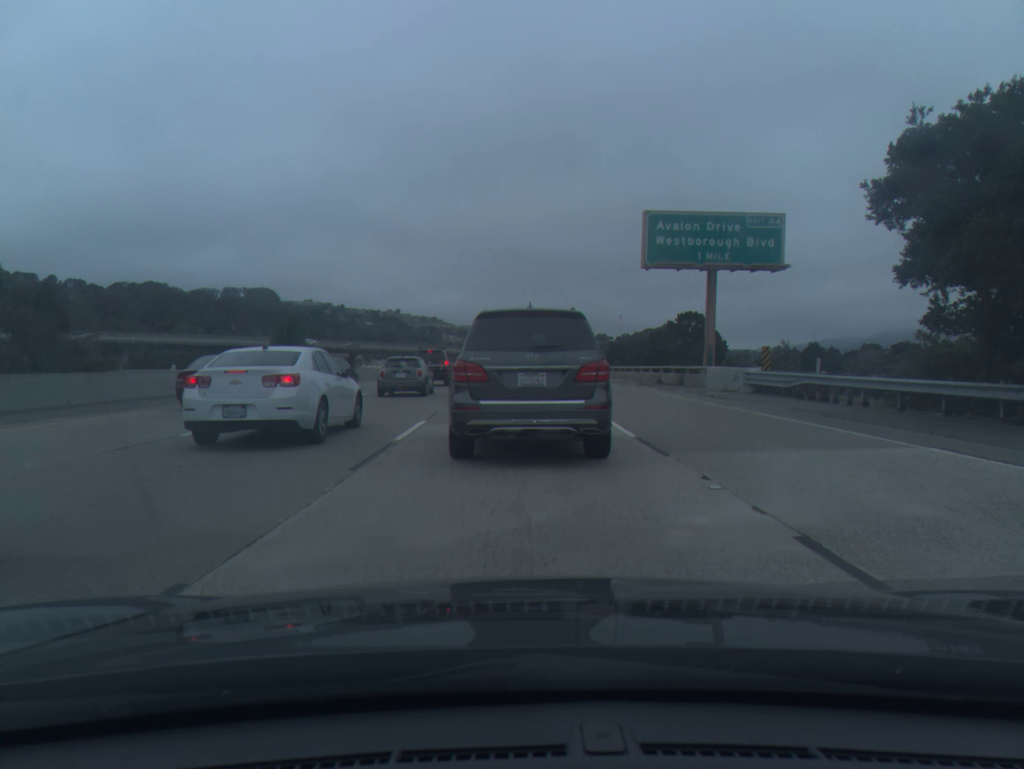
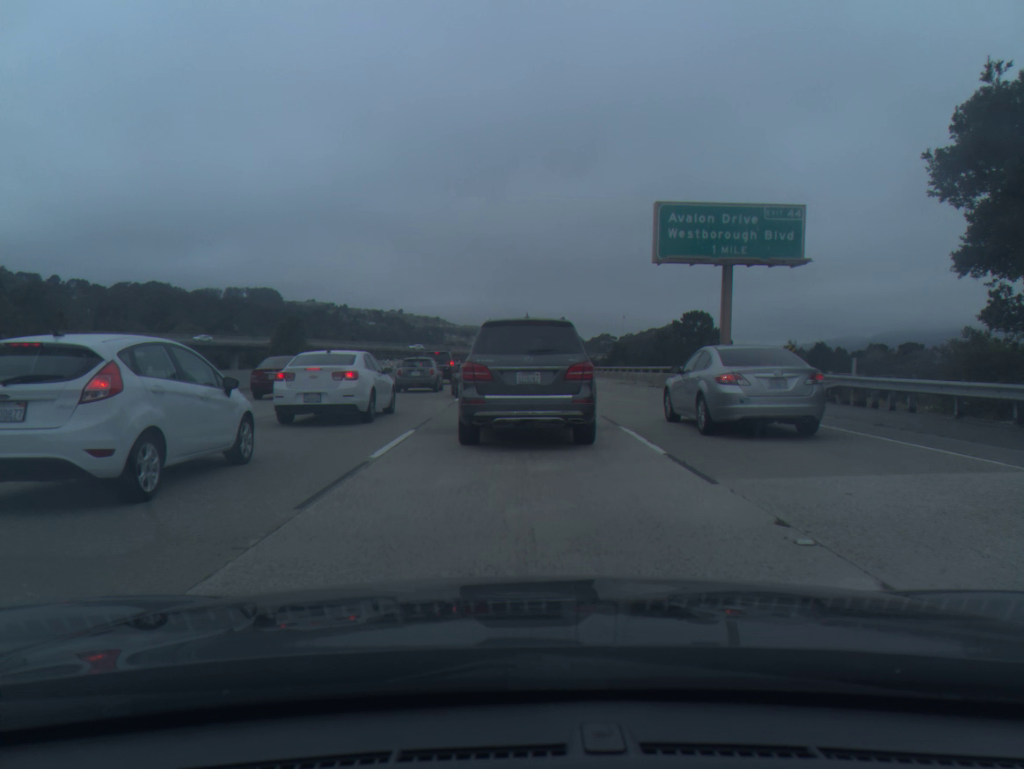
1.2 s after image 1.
(0.0, +2.2) m; -1°
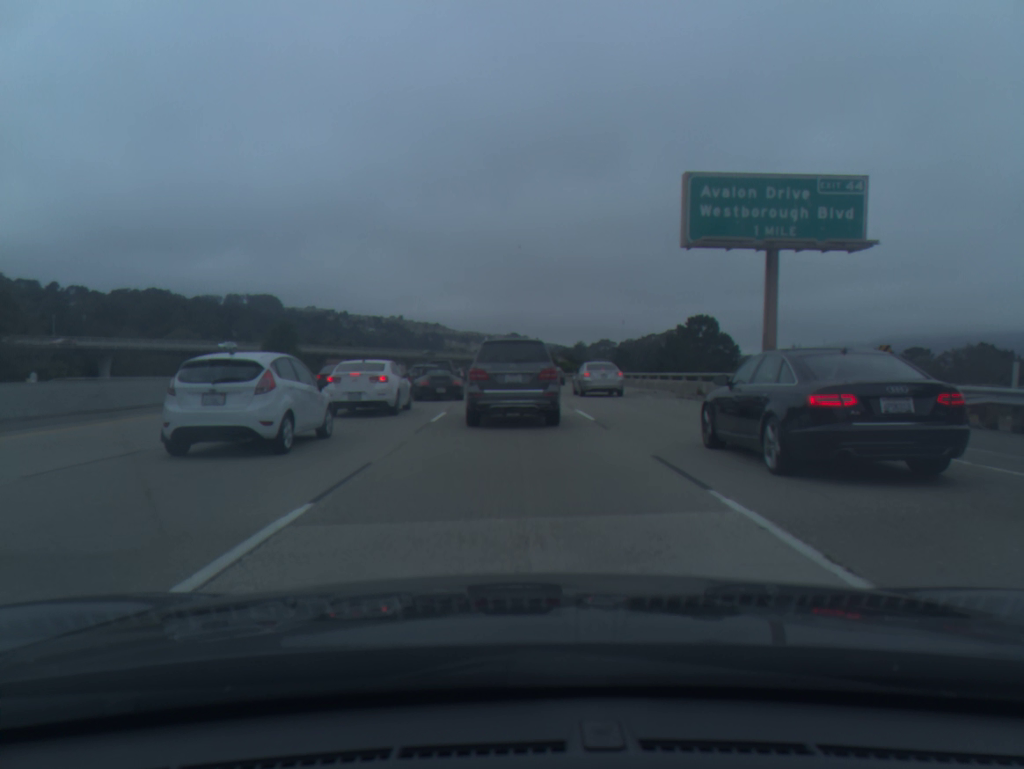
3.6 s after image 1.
(0.0, +6.8) m; 0°
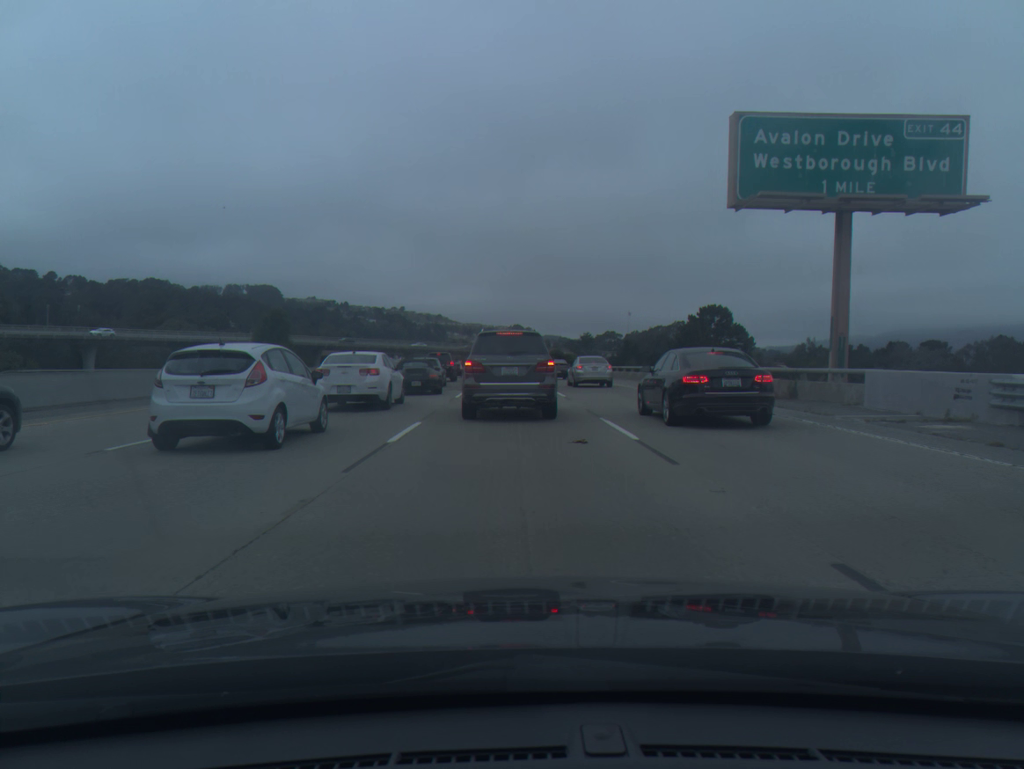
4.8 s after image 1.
(0.0, +5.9) m; 0°
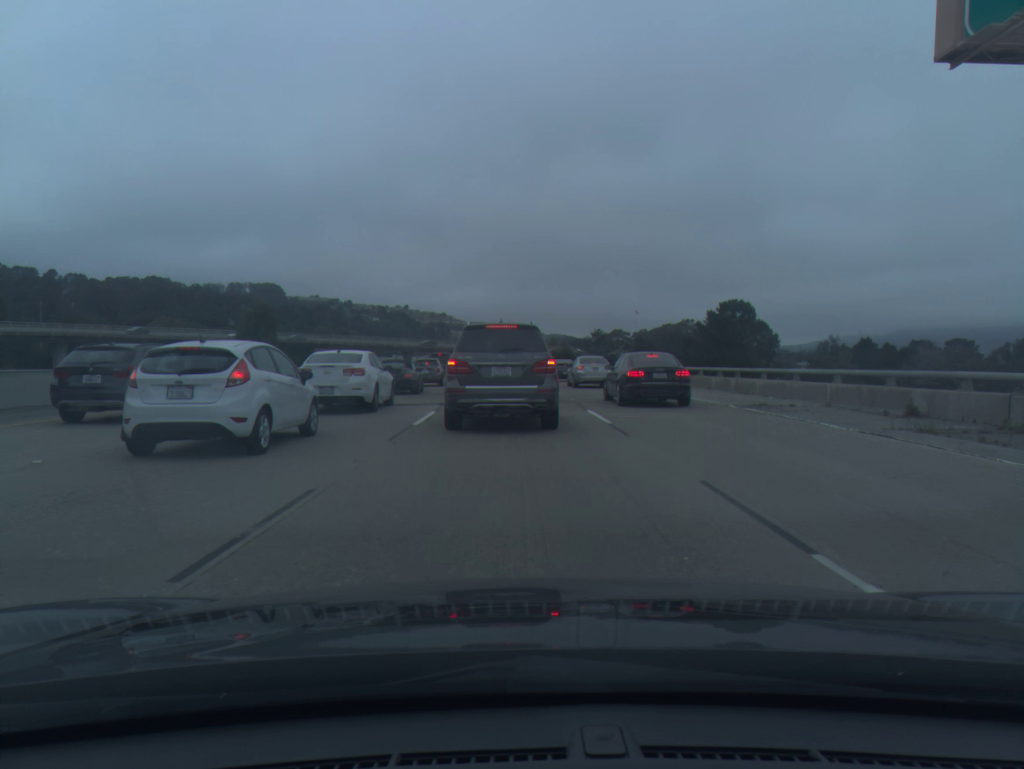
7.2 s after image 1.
(0.0, +11.7) m; 0°
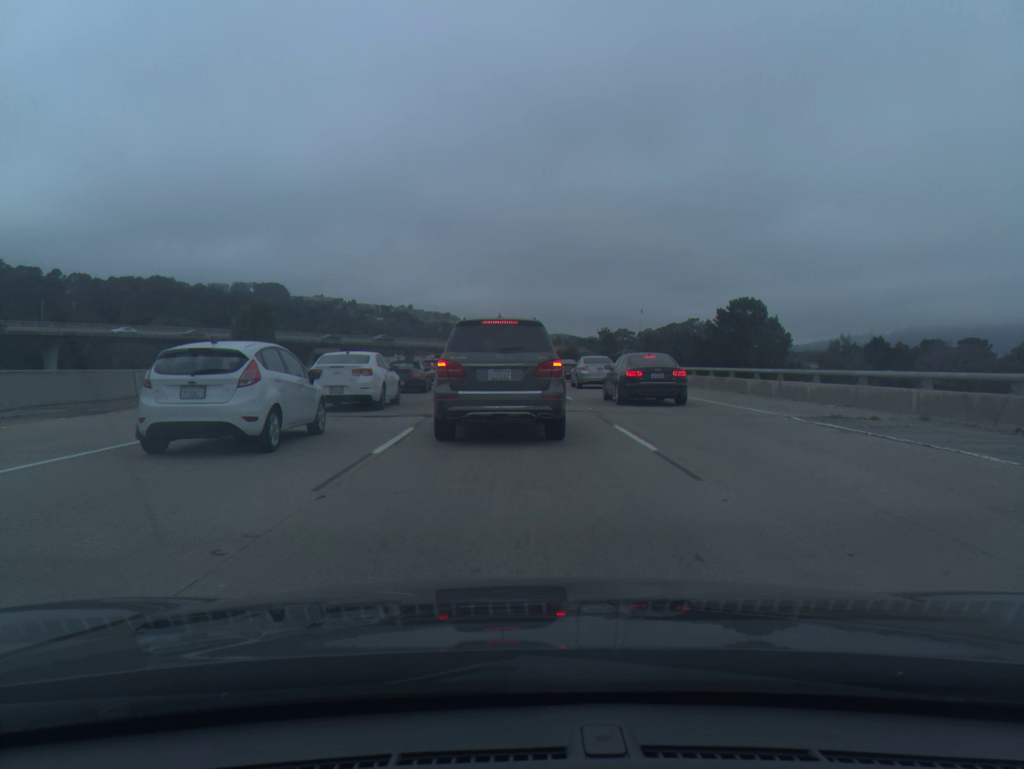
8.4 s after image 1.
(0.0, +4.5) m; 0°
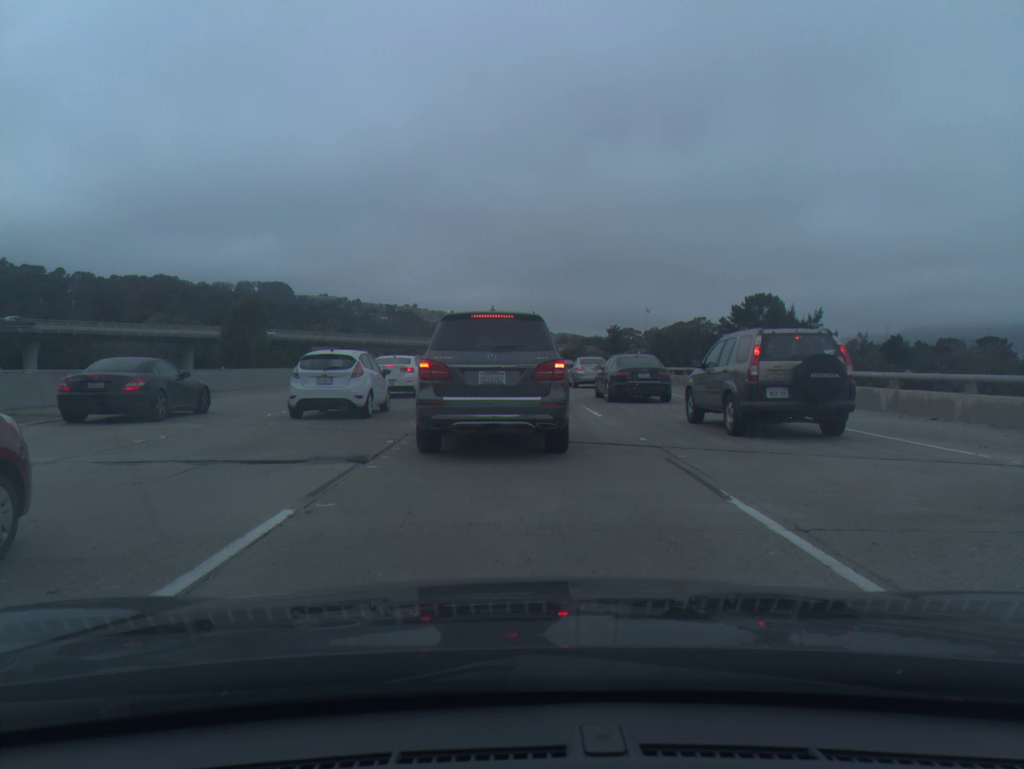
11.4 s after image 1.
(-0.1, +7.8) m; -1°
